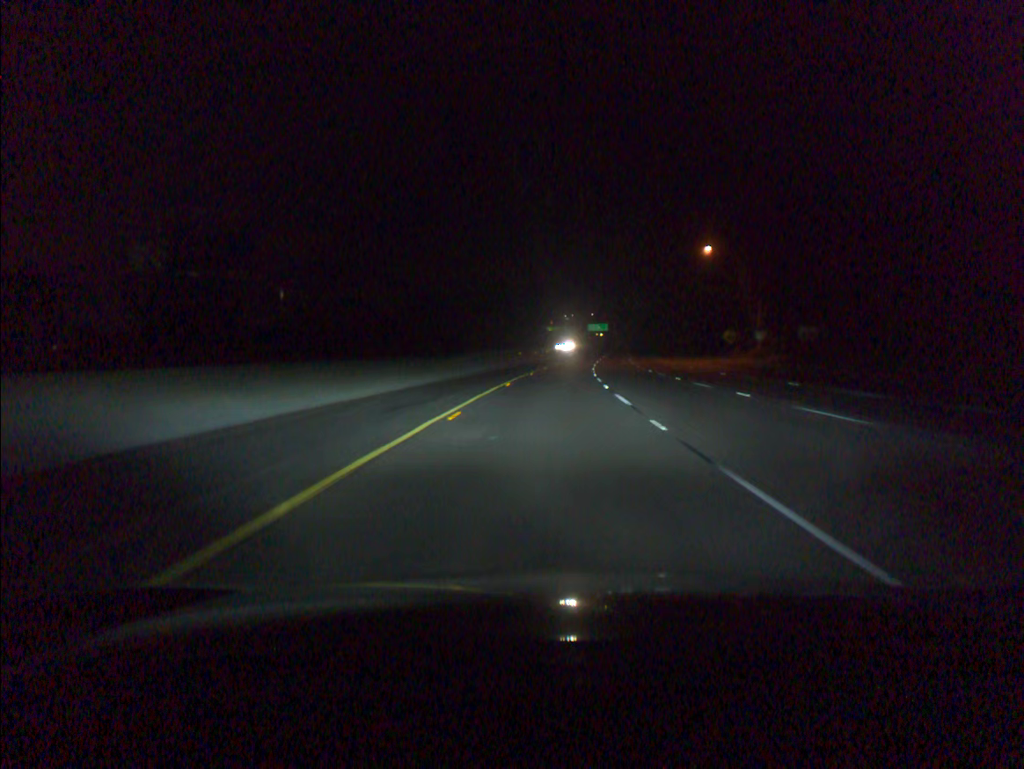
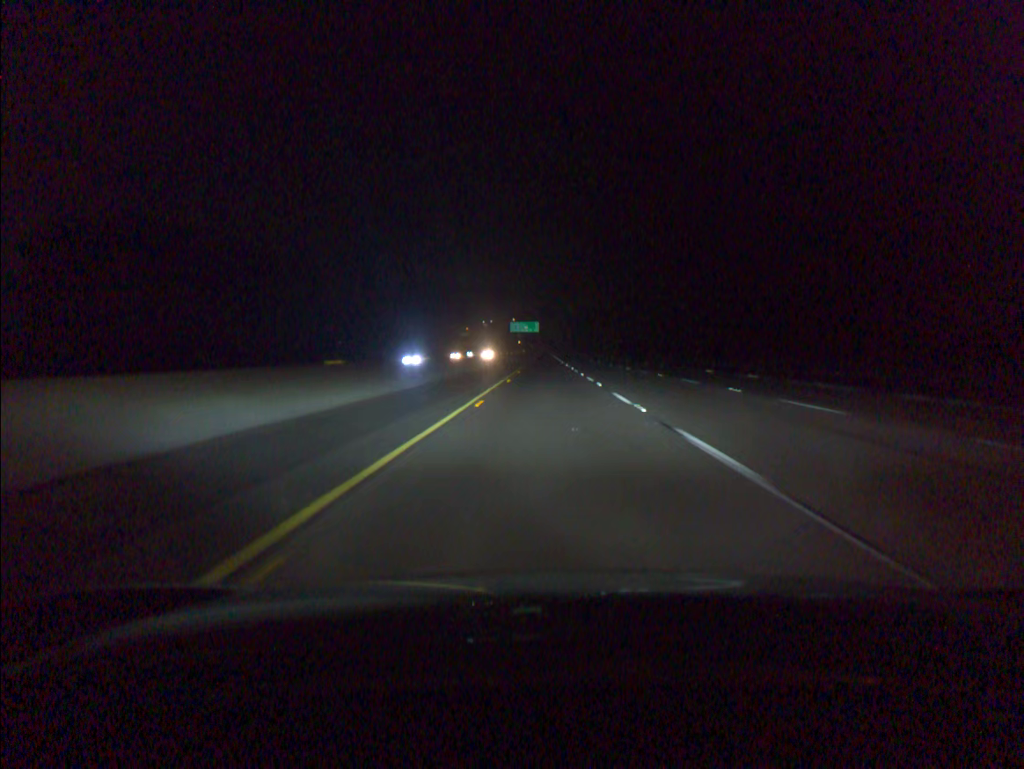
(+5.3, +98.2) m; +6°
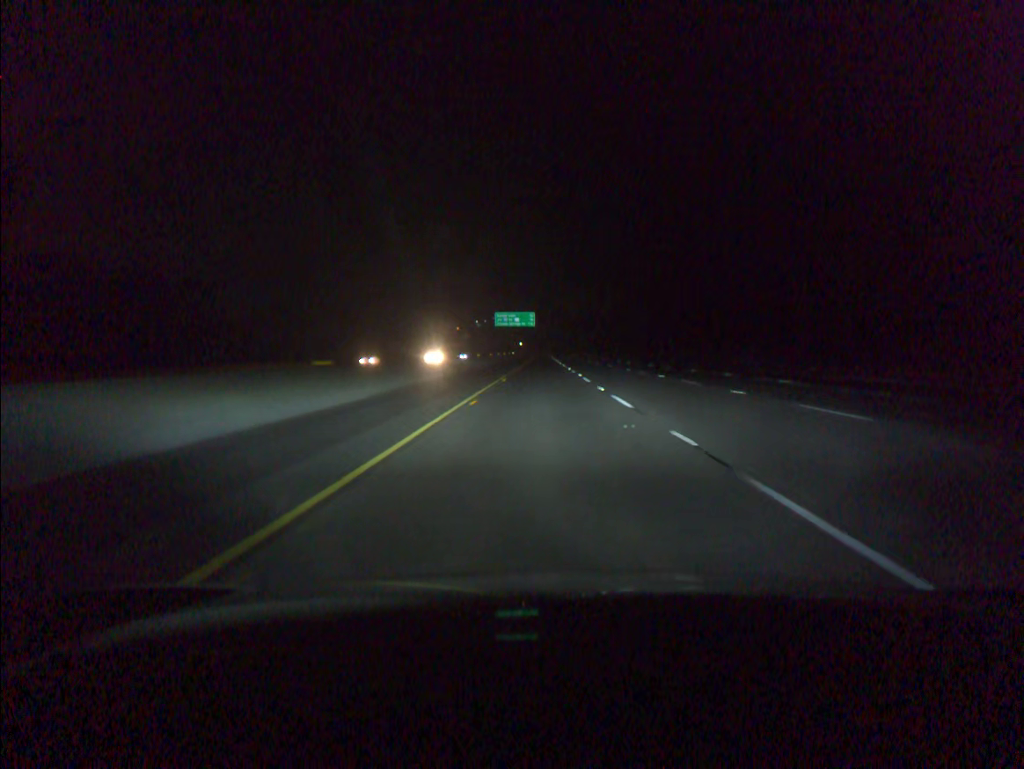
(+0.3, +58.8) m; 0°
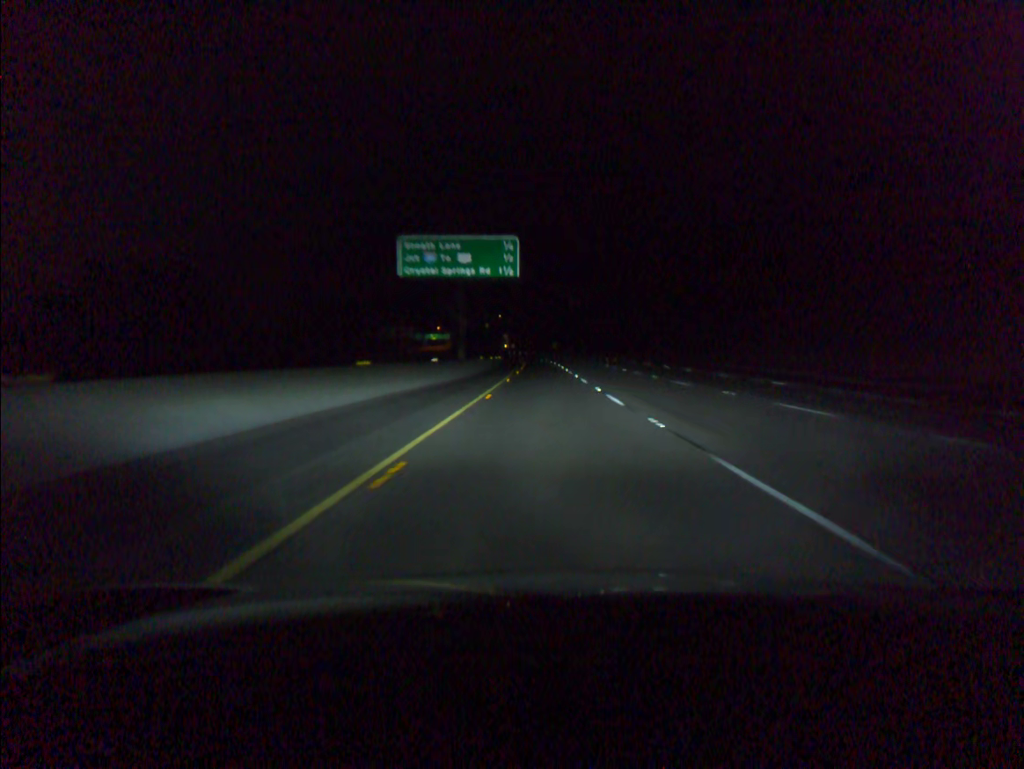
(-0.1, +97.9) m; 0°
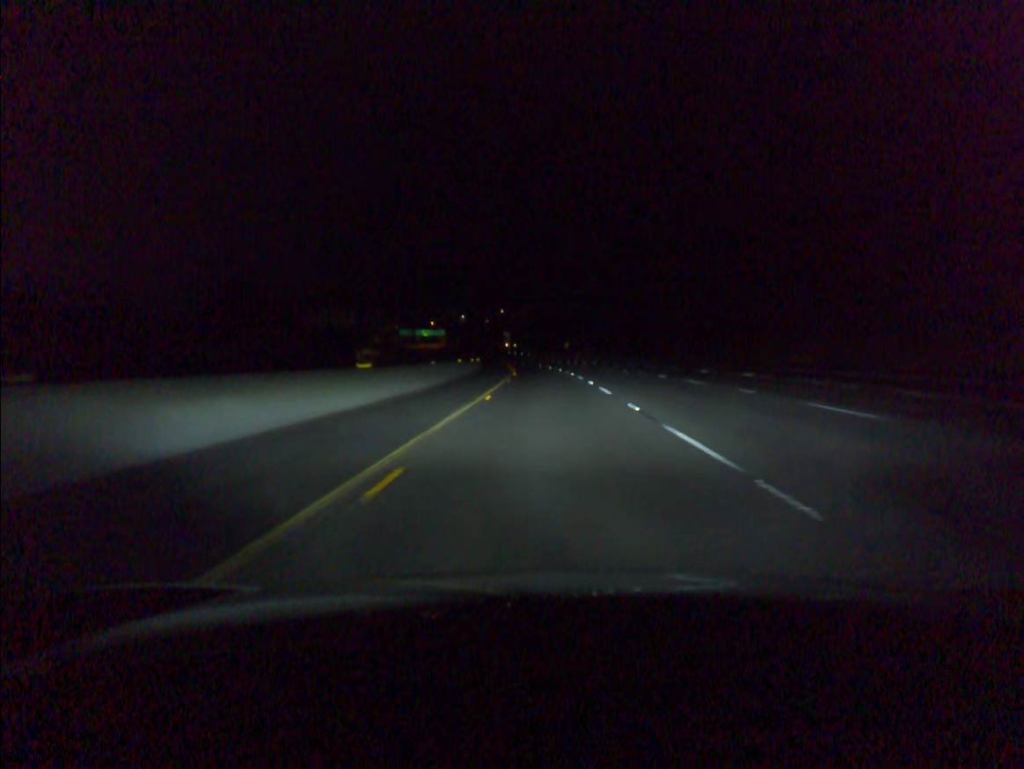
(-0.2, +58.8) m; -1°
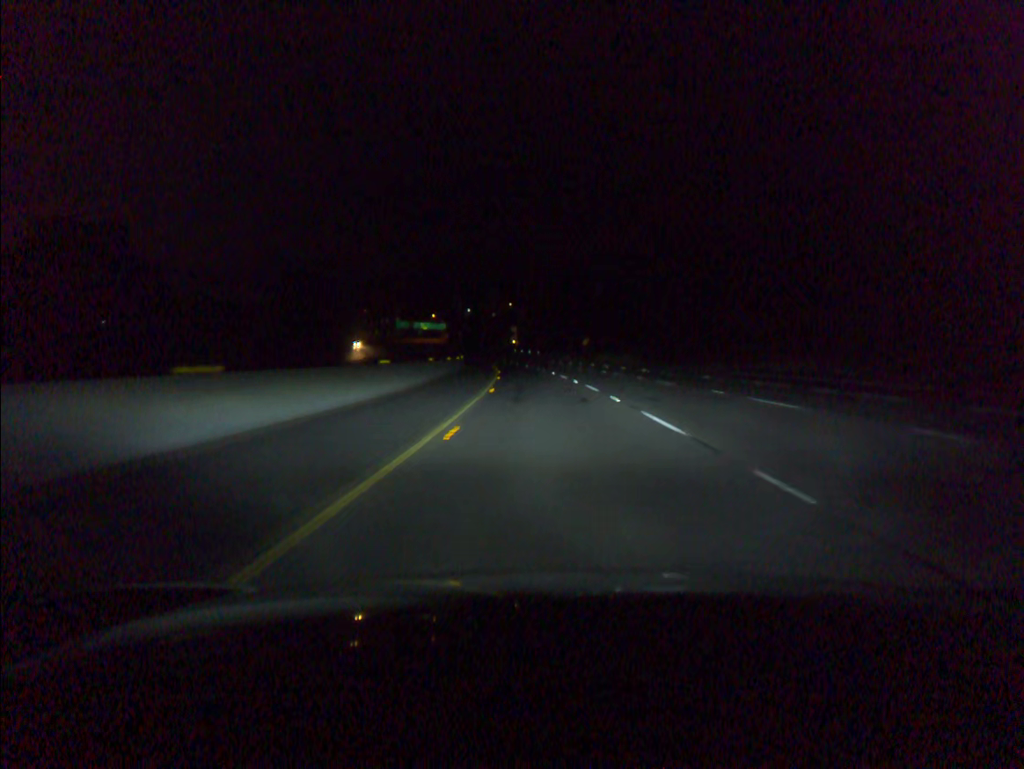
(-0.2, +39.2) m; -1°
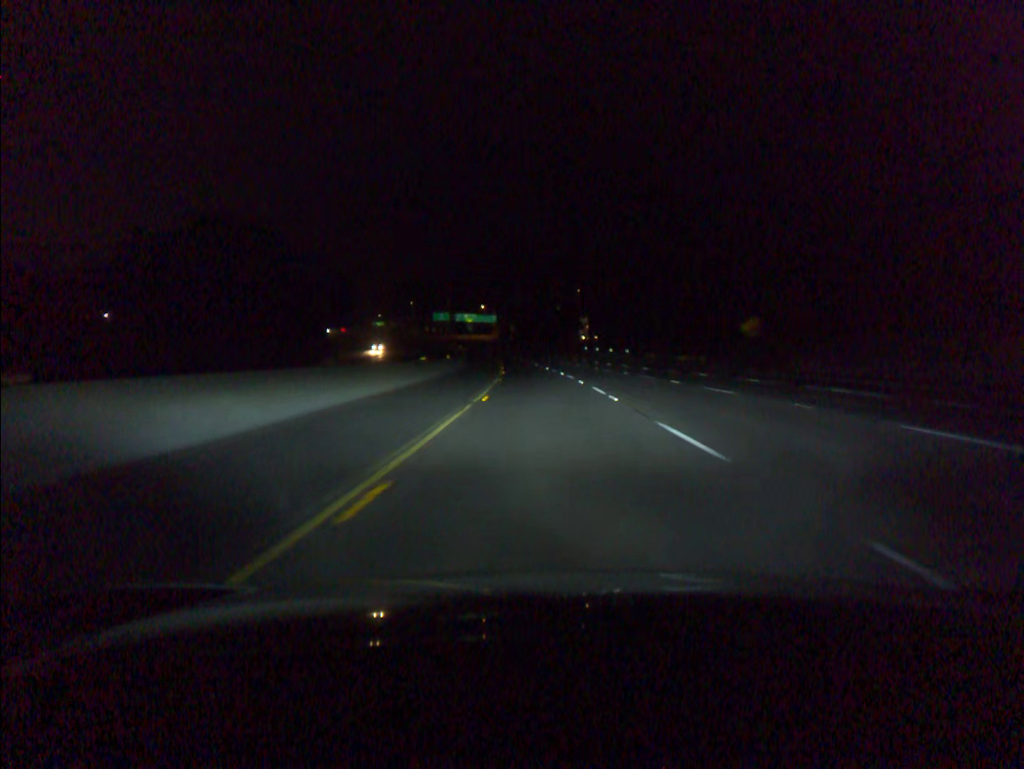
(-3.2, +78.5) m; -5°
